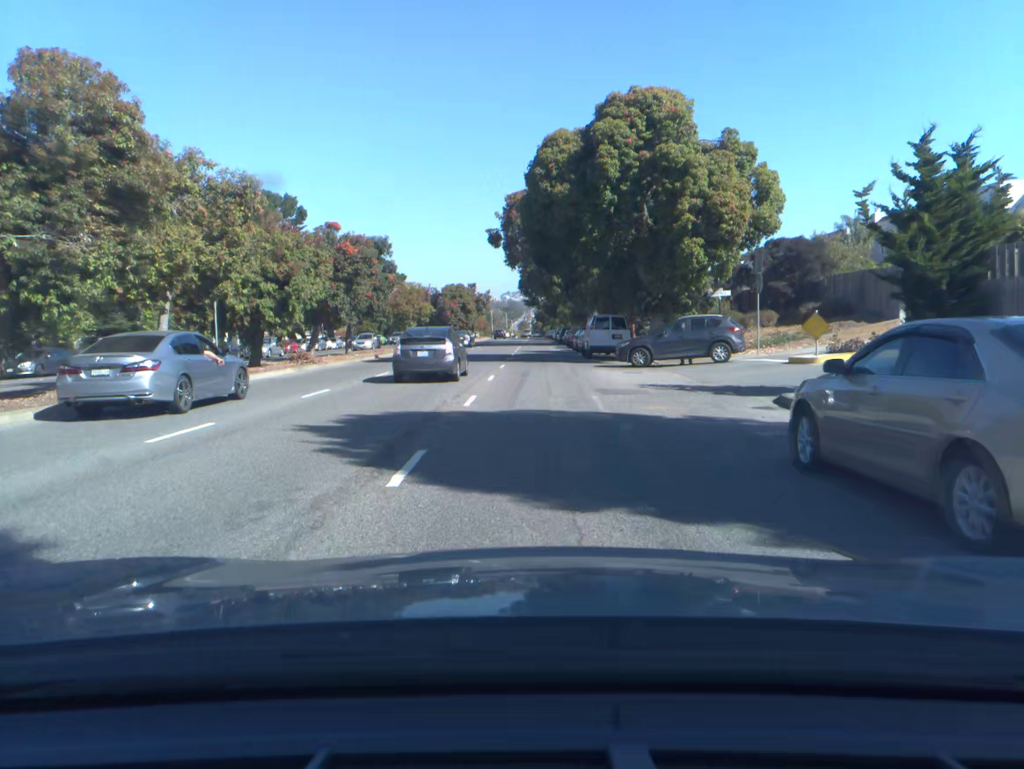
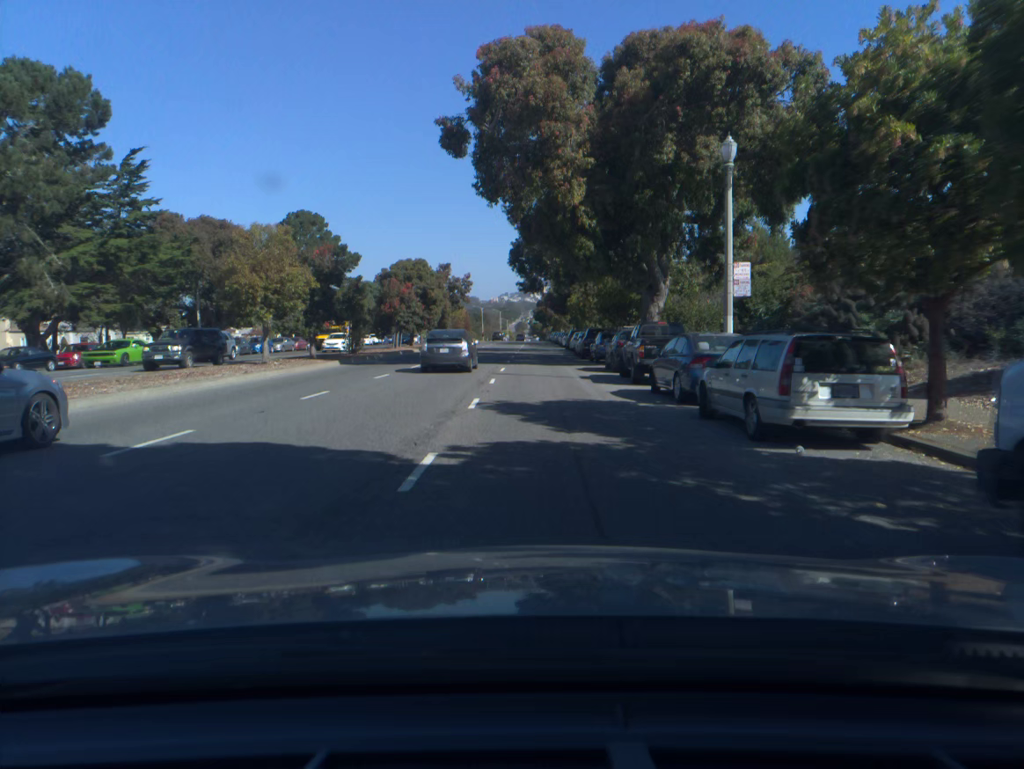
(0.0, +37.1) m; 0°
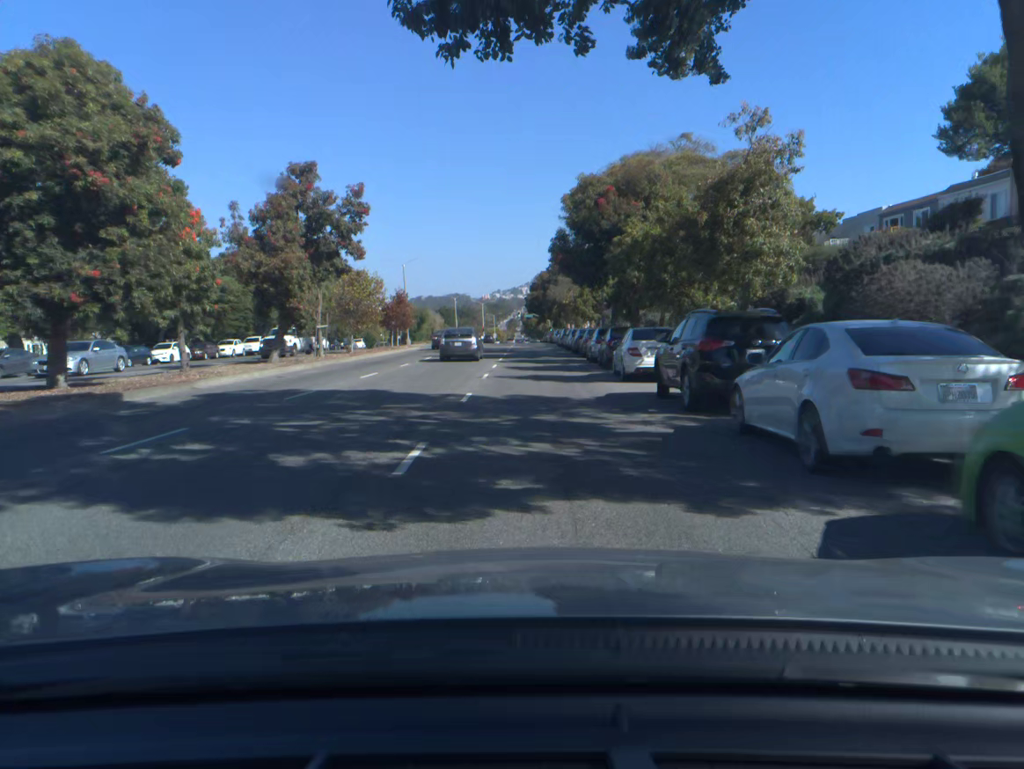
(+0.2, +51.0) m; 0°
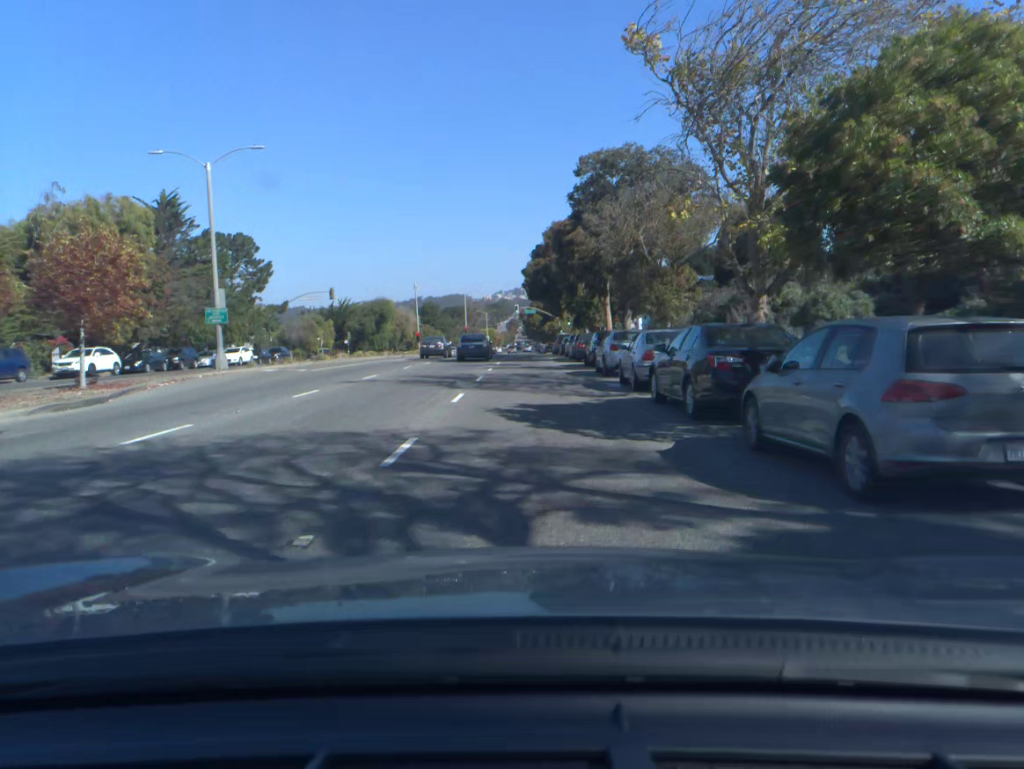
(0.0, +50.4) m; 0°
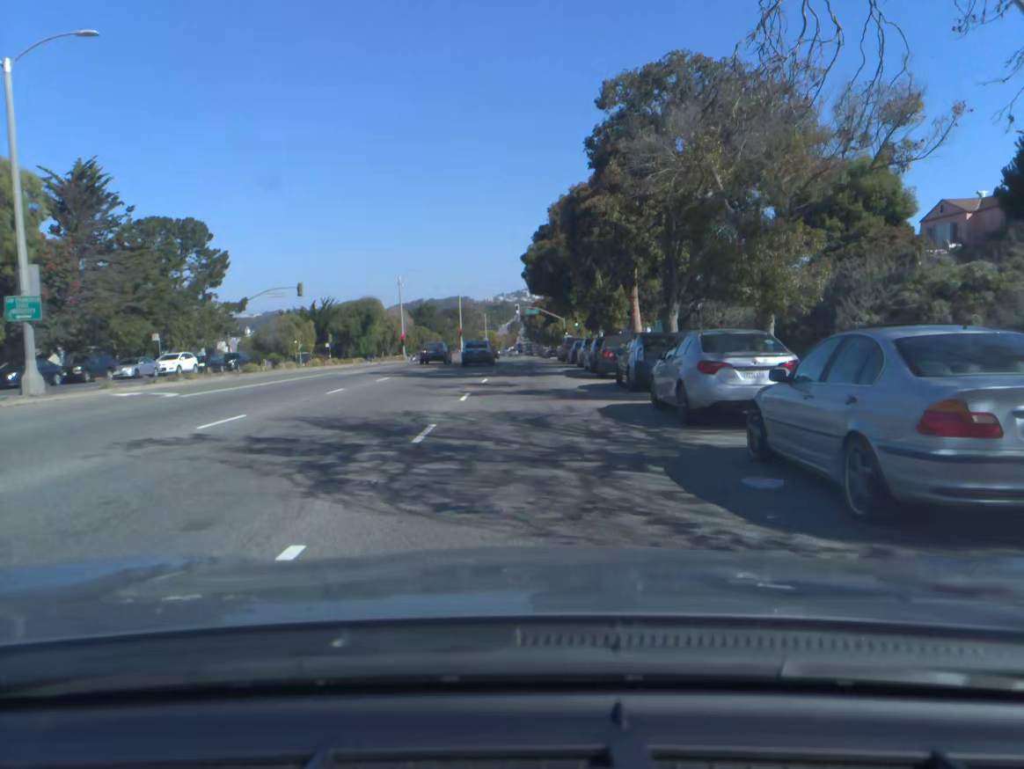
(0.0, +12.4) m; 0°
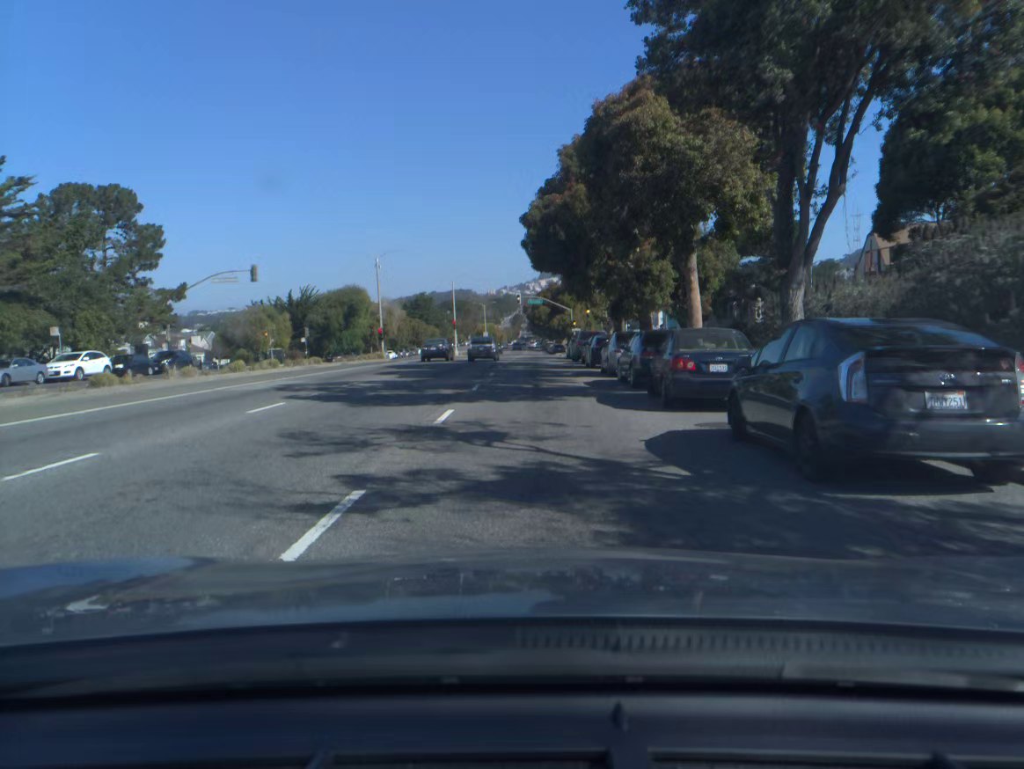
(0.0, +12.5) m; 0°
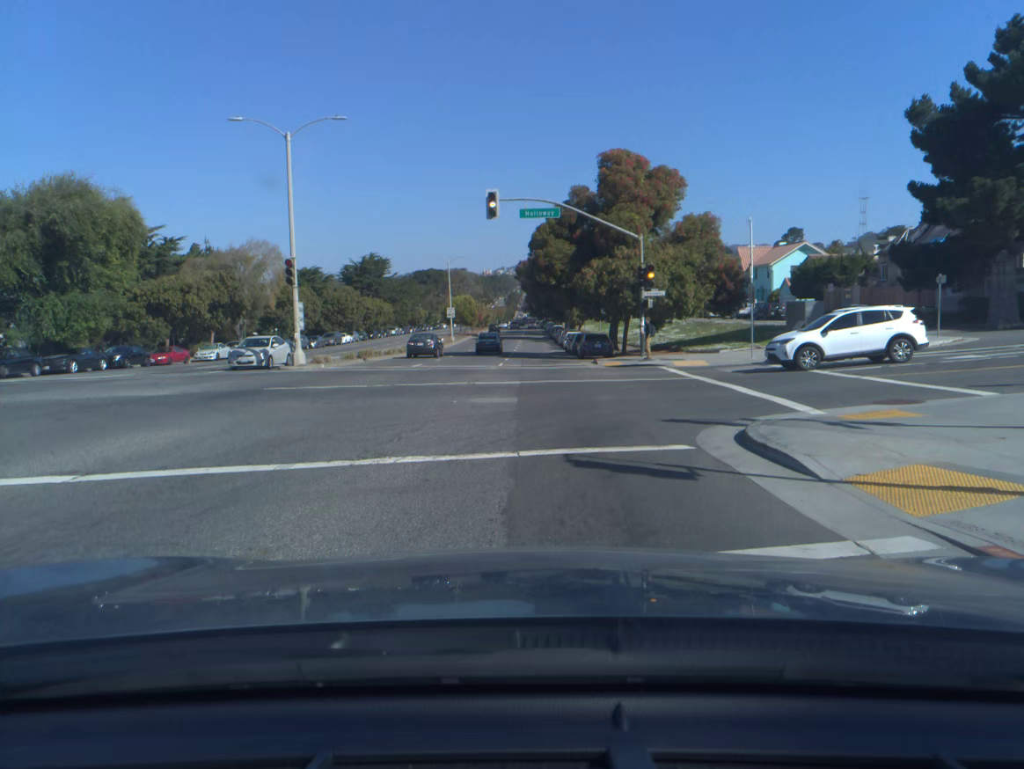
(0.0, +64.0) m; 0°
